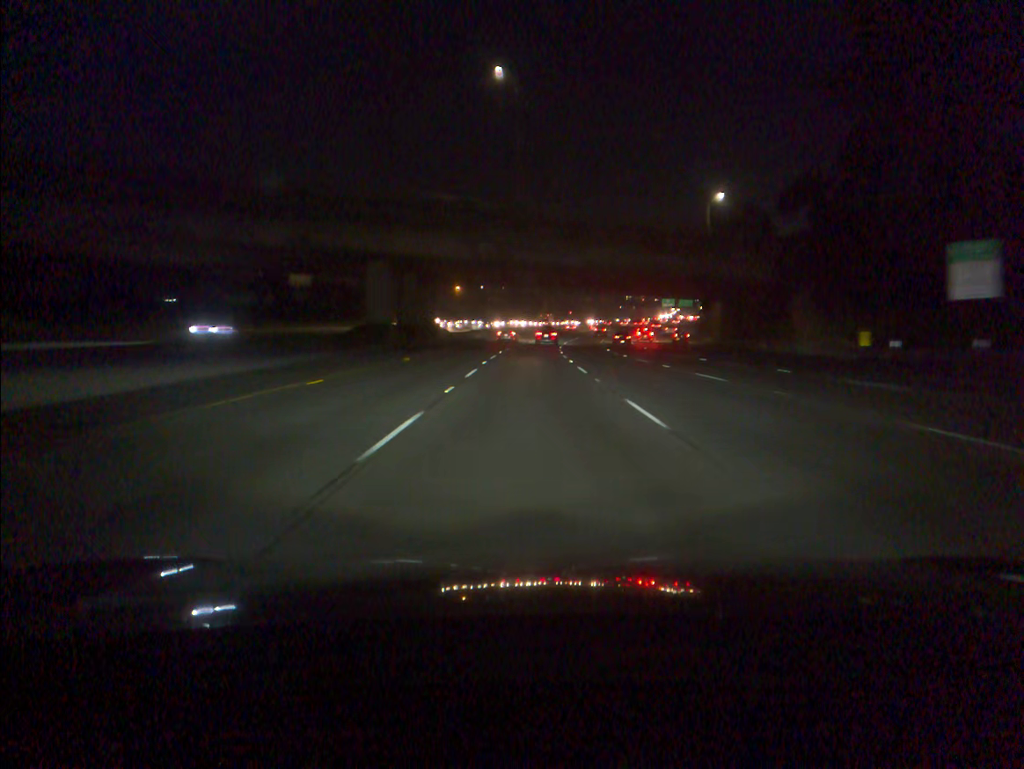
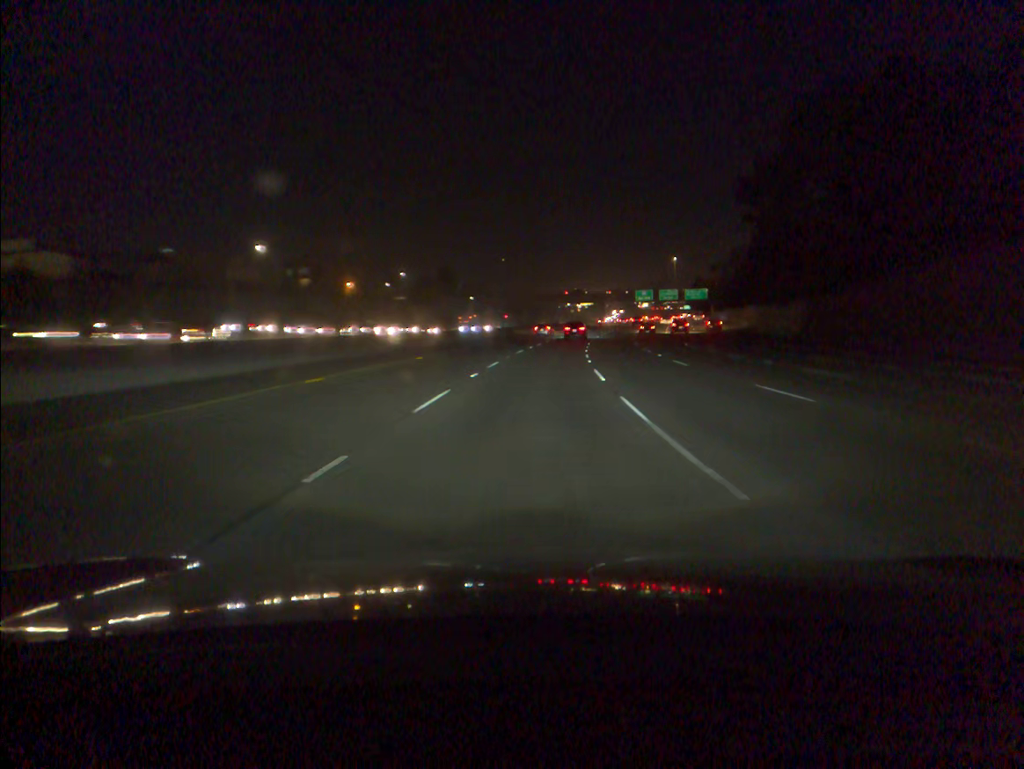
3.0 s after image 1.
(+2.2, +86.9) m; +5°
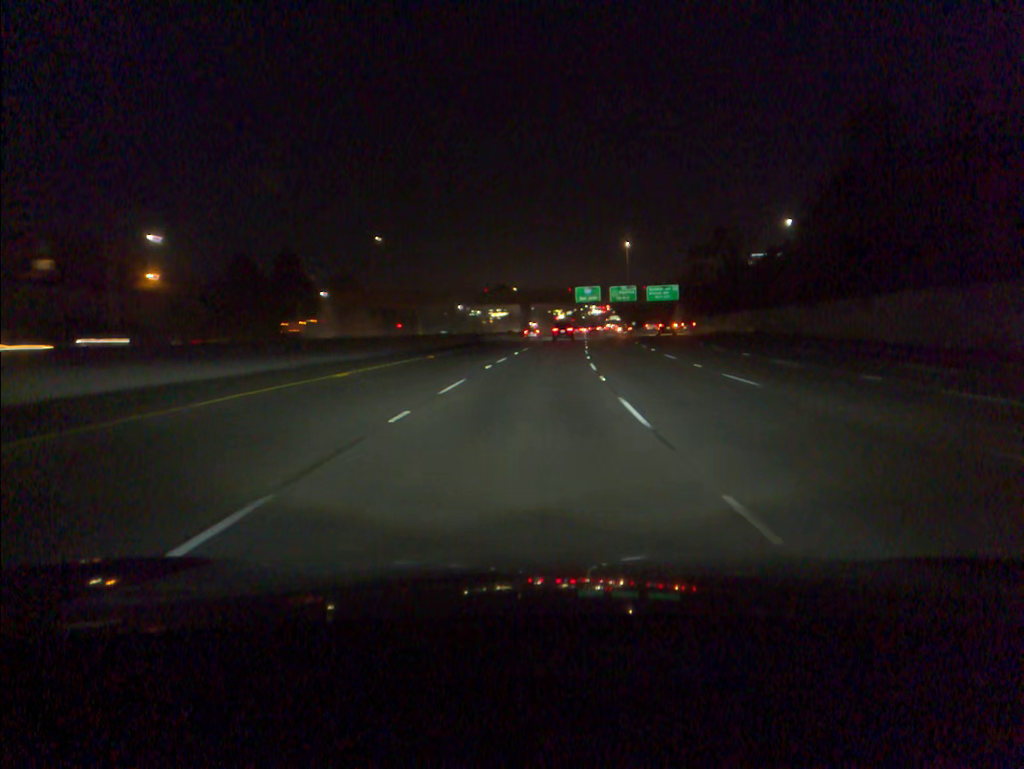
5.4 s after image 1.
(+3.8, +69.5) m; +6°
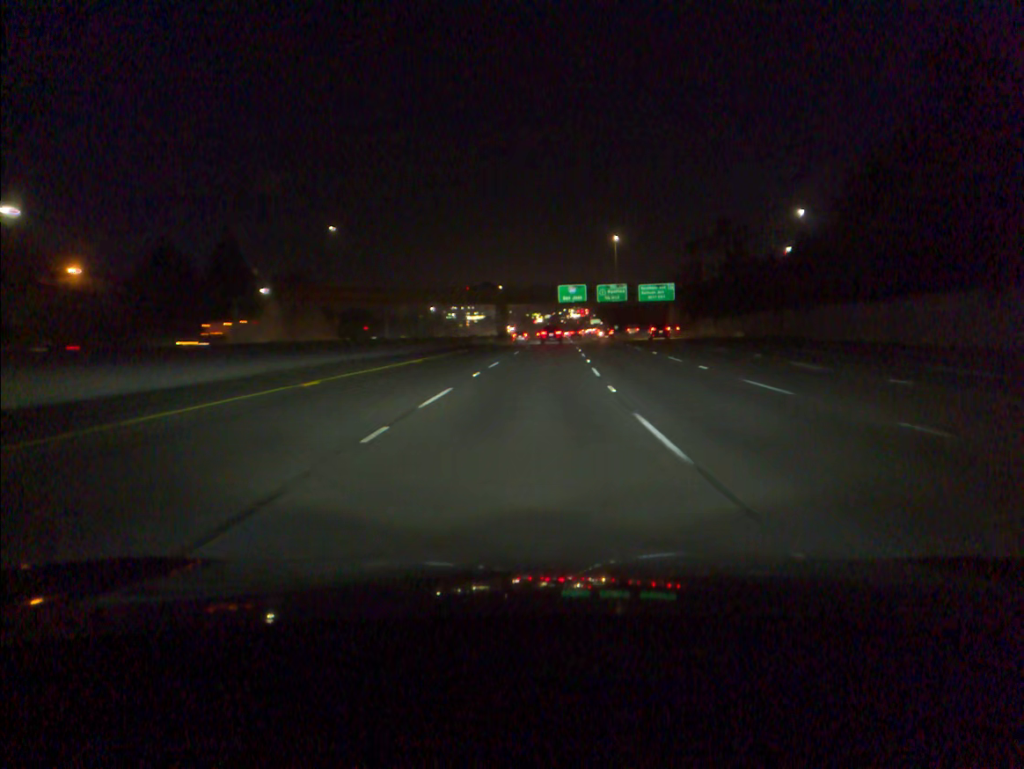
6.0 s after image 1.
(+0.2, +17.4) m; +2°
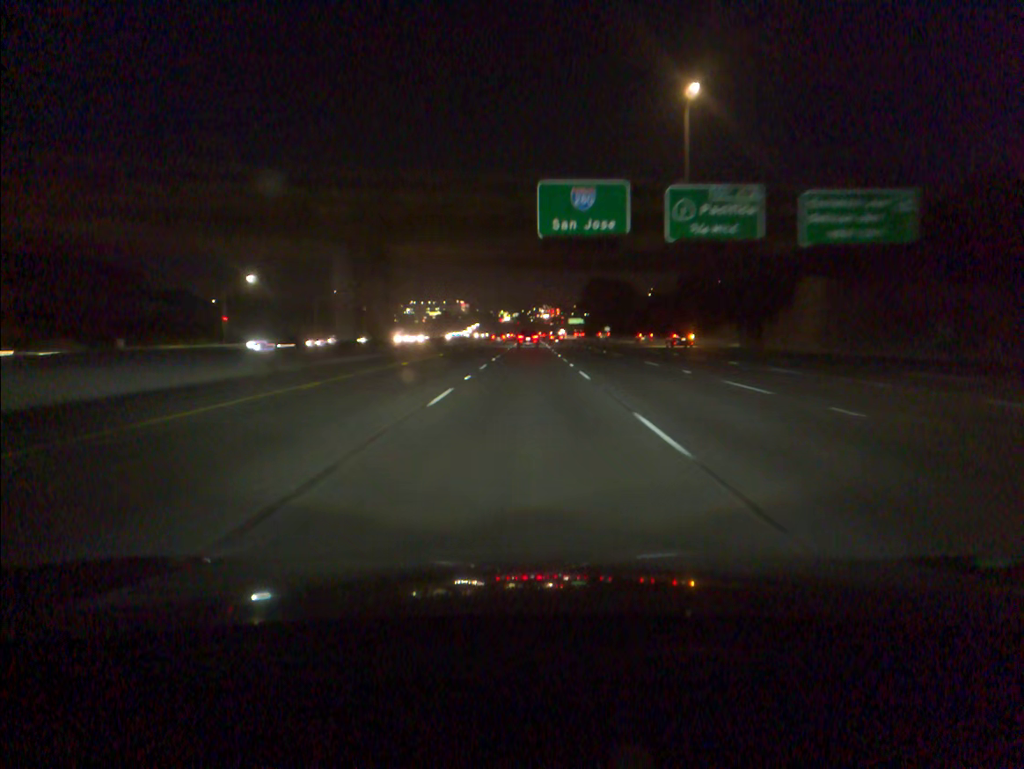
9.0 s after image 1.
(+2.9, +87.0) m; +2°
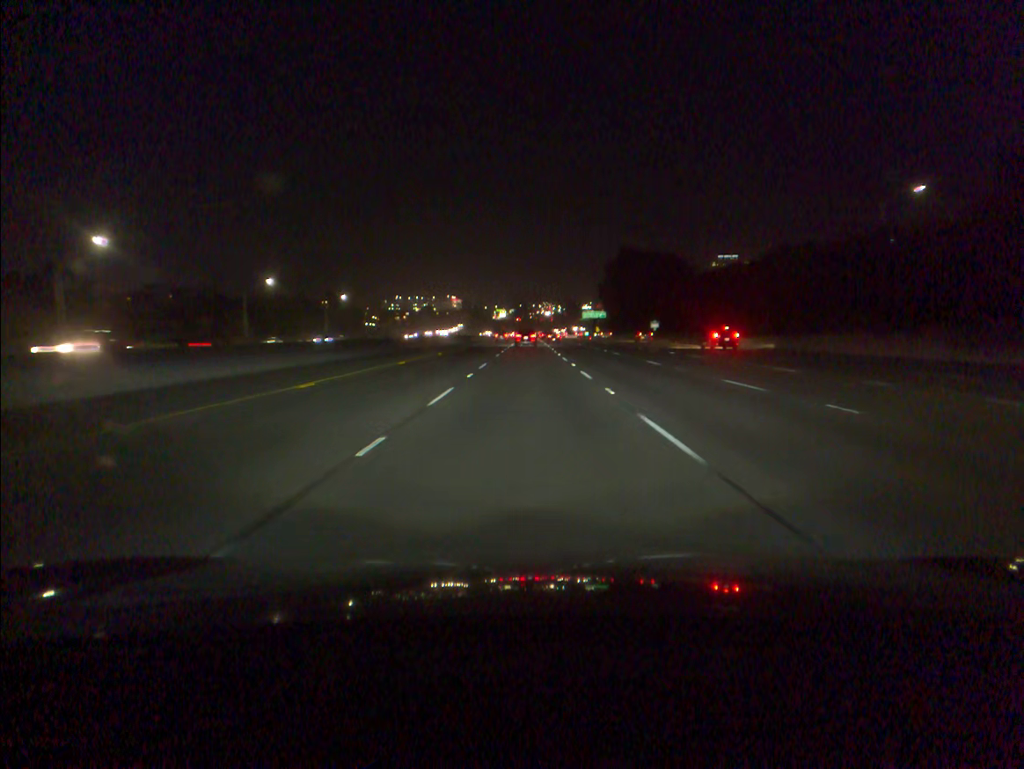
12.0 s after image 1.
(+0.2, +88.0) m; 0°
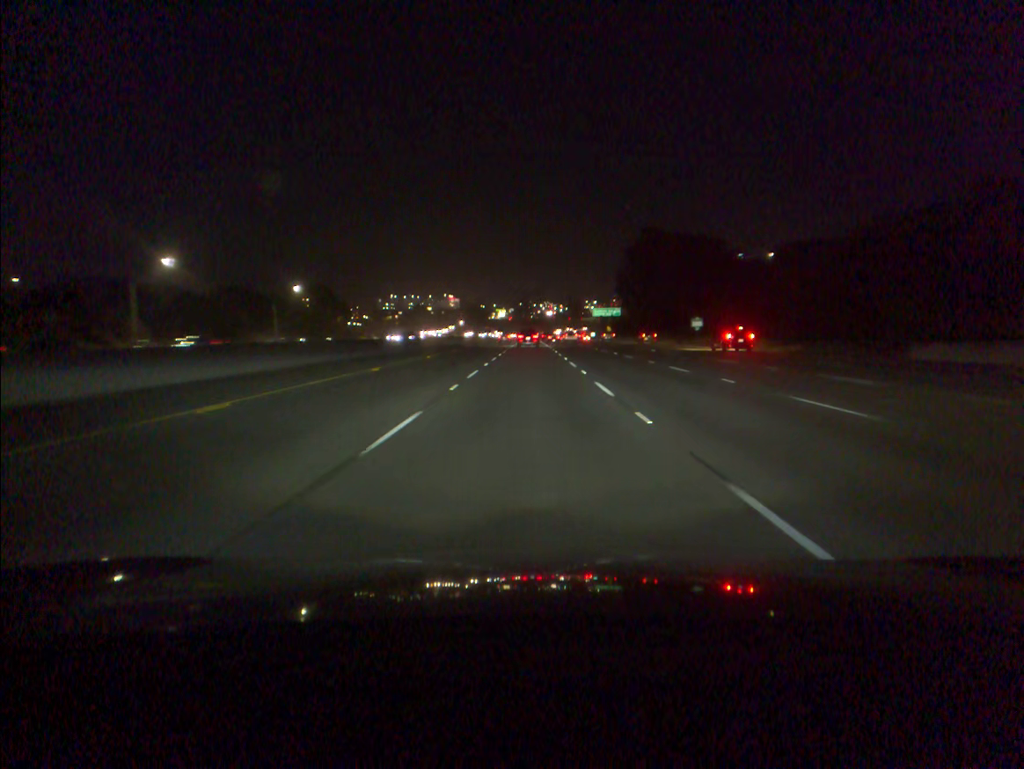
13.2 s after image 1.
(0.0, +35.2) m; 0°
